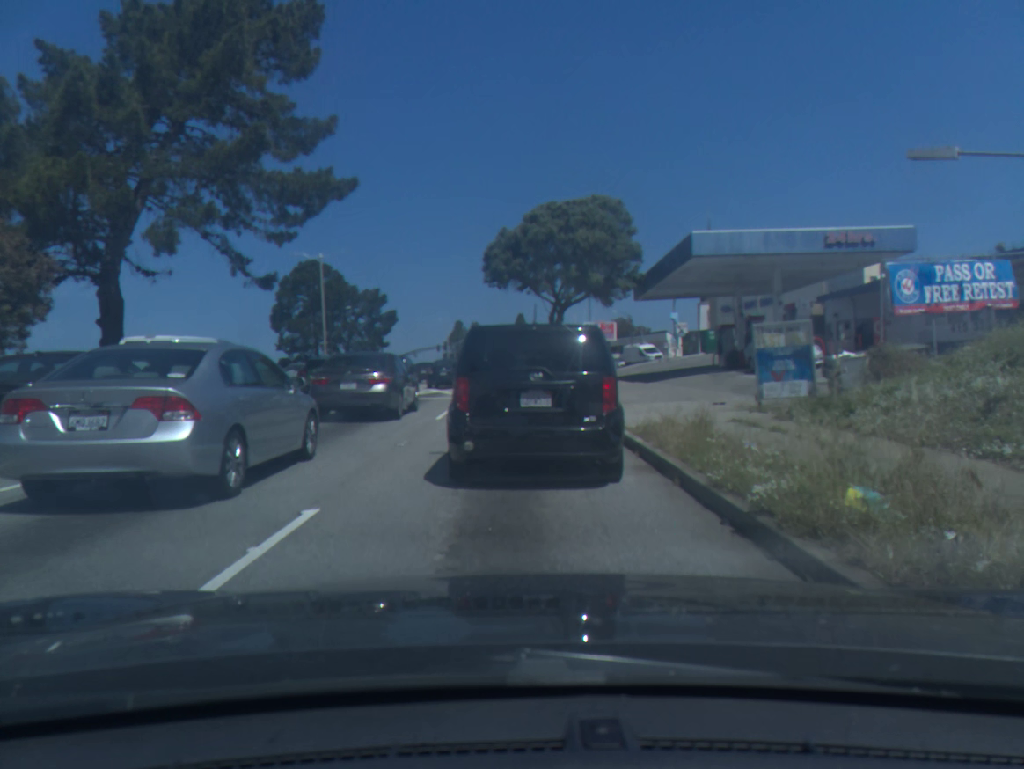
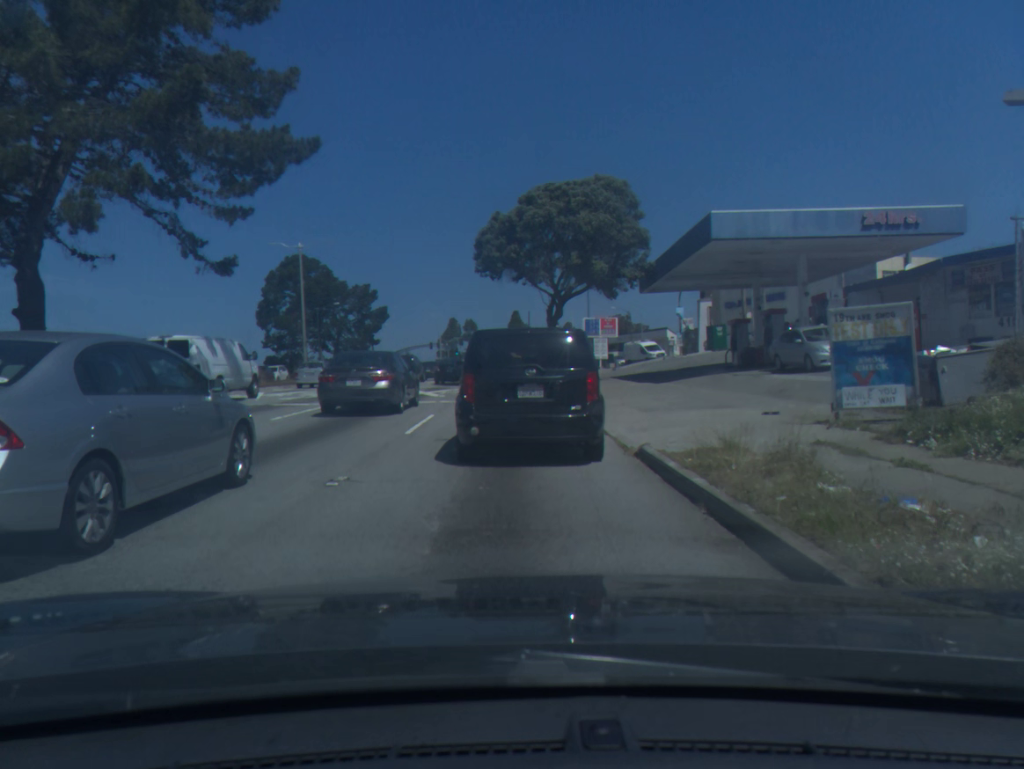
(+0.1, +3.8) m; +1°
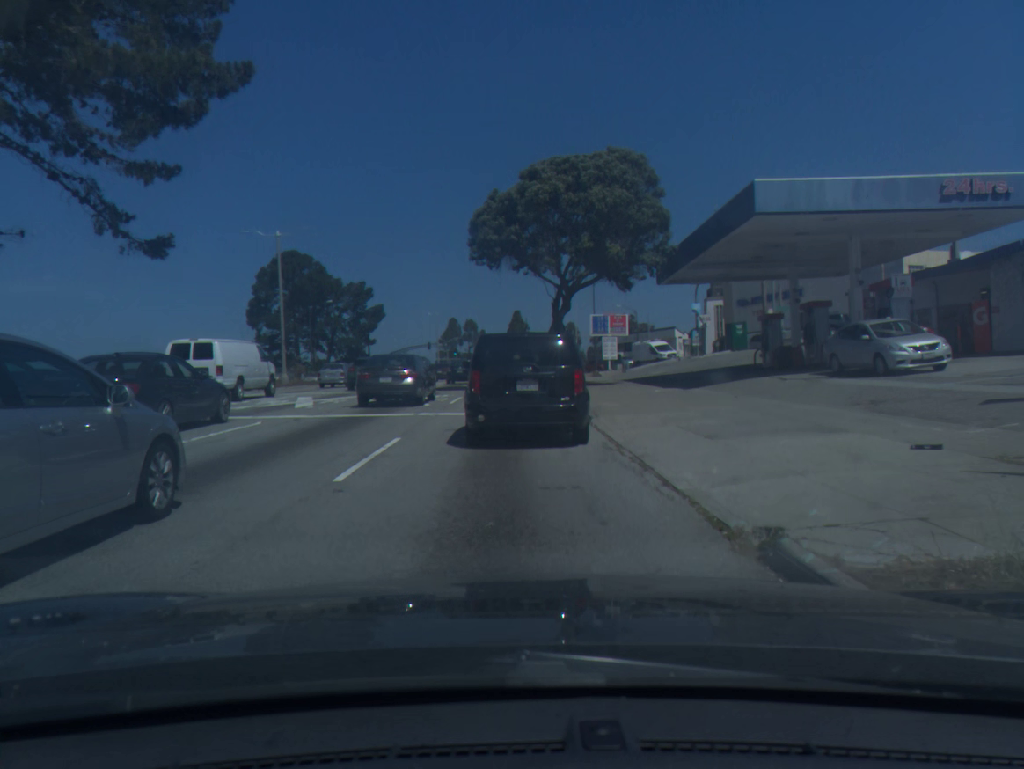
(0.0, +4.9) m; -1°
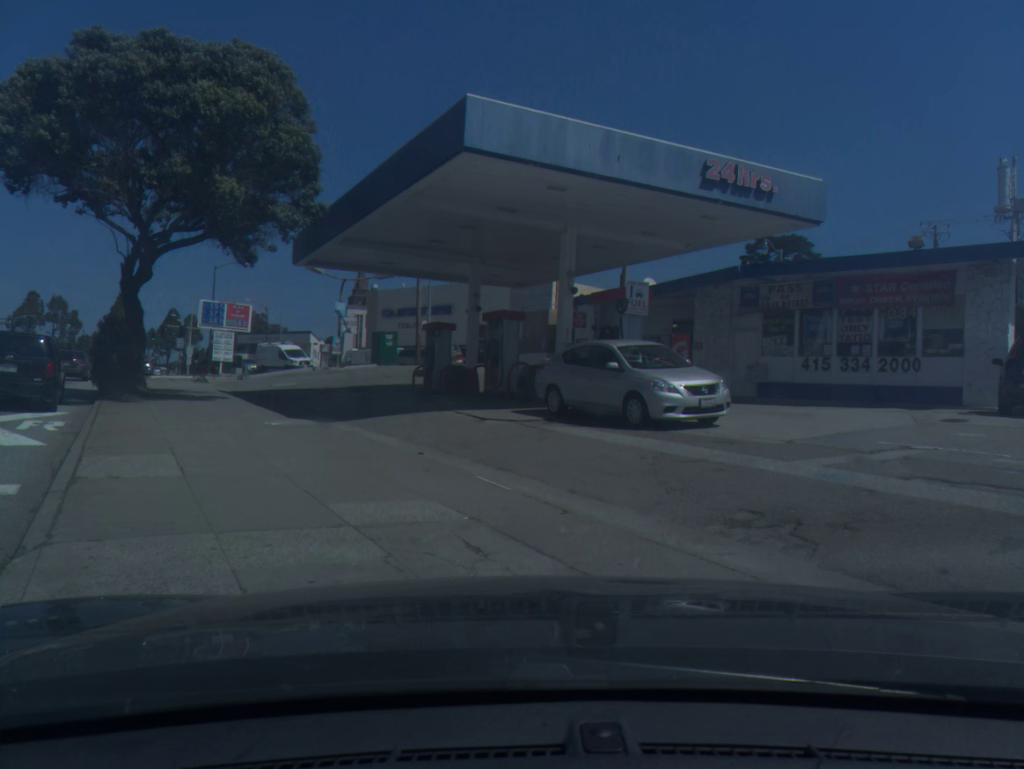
(+1.8, +9.6) m; +35°
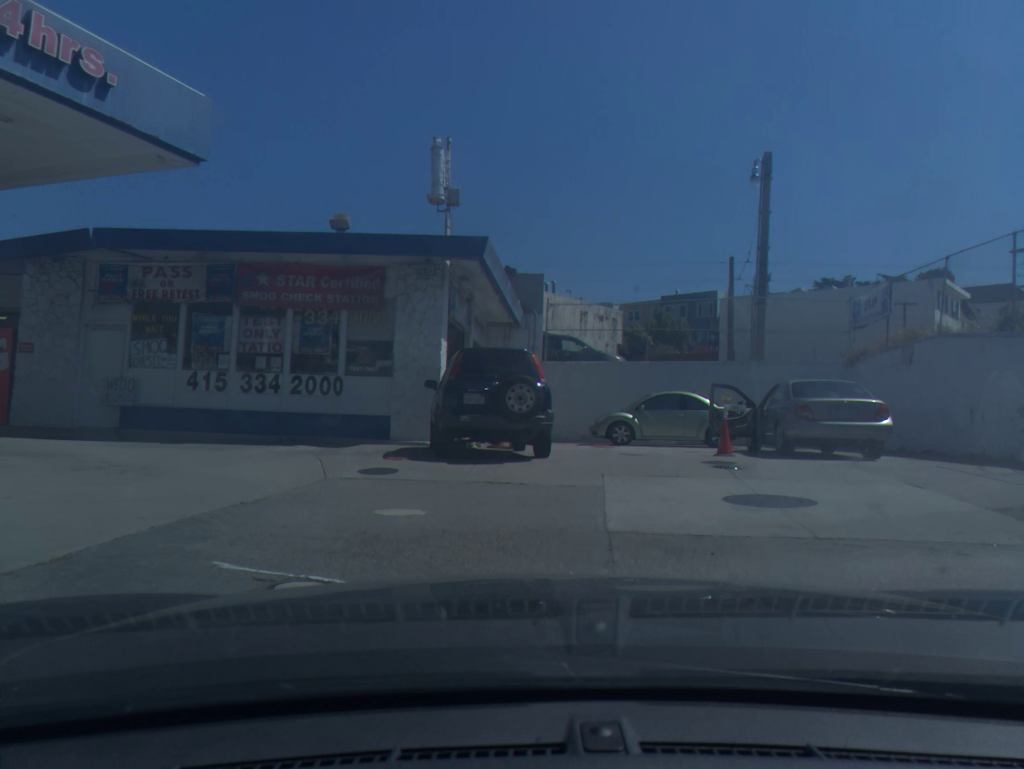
(+2.4, +6.6) m; +33°
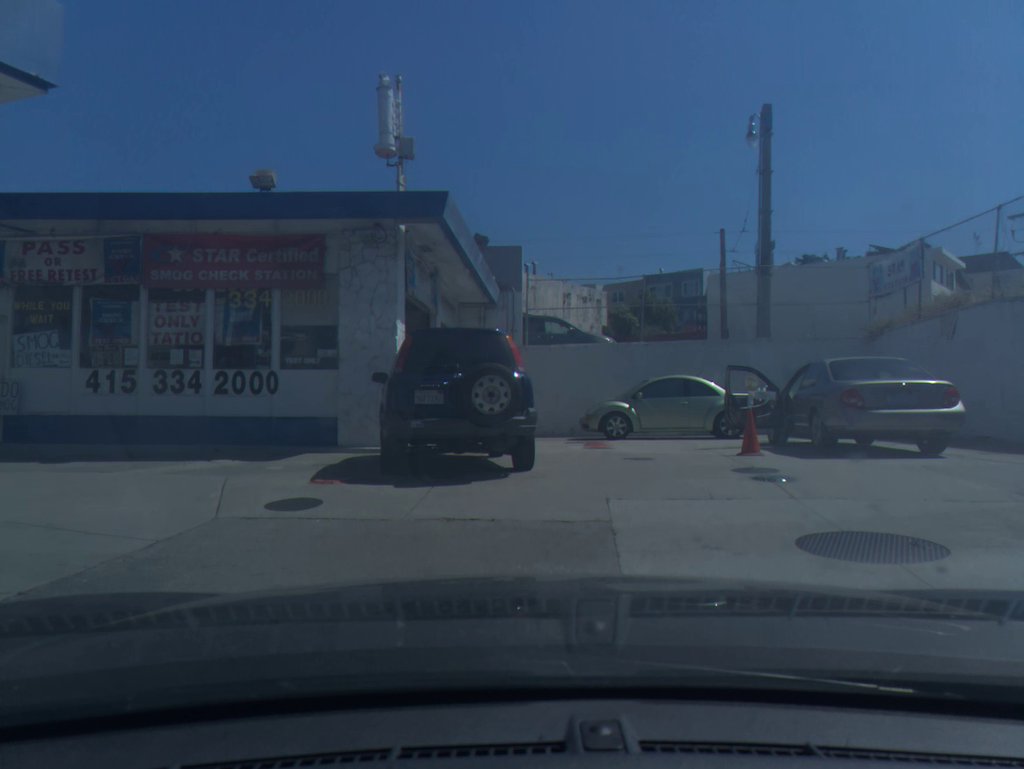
(0.0, +2.8) m; -3°
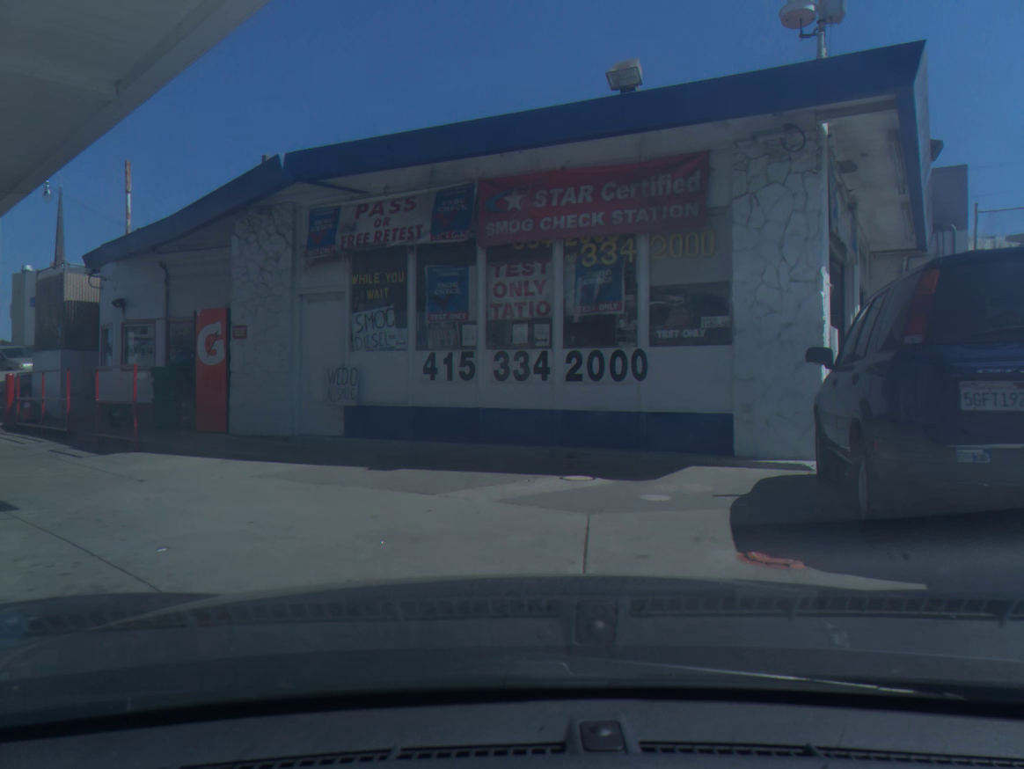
(-1.4, +3.9) m; -36°
